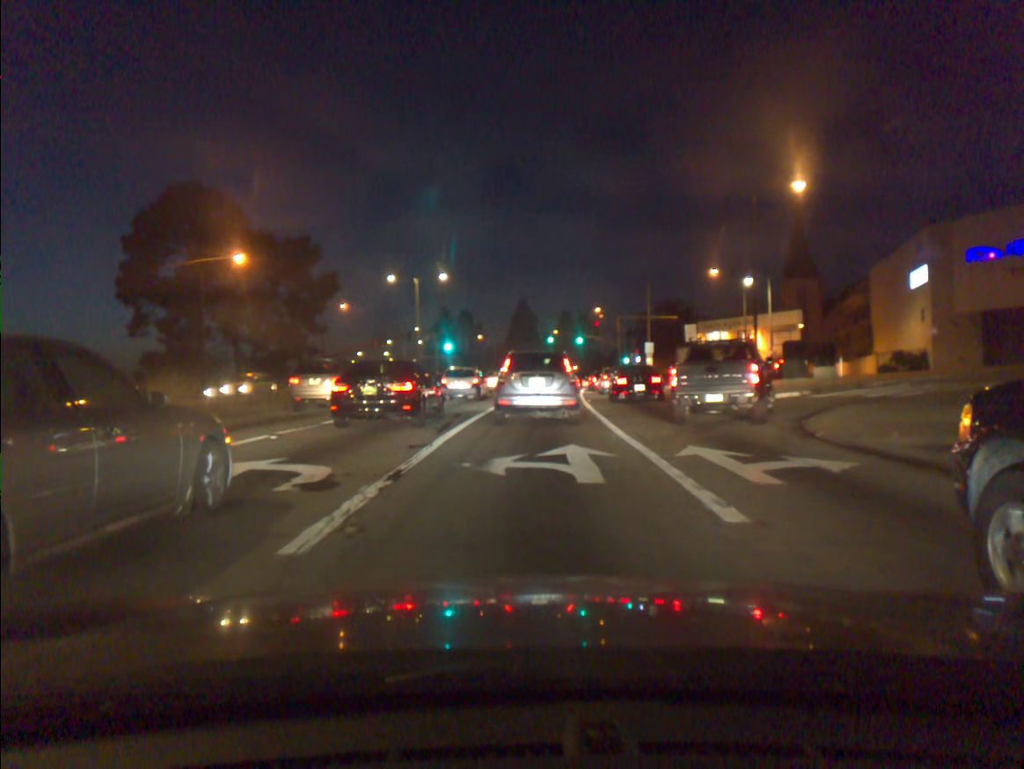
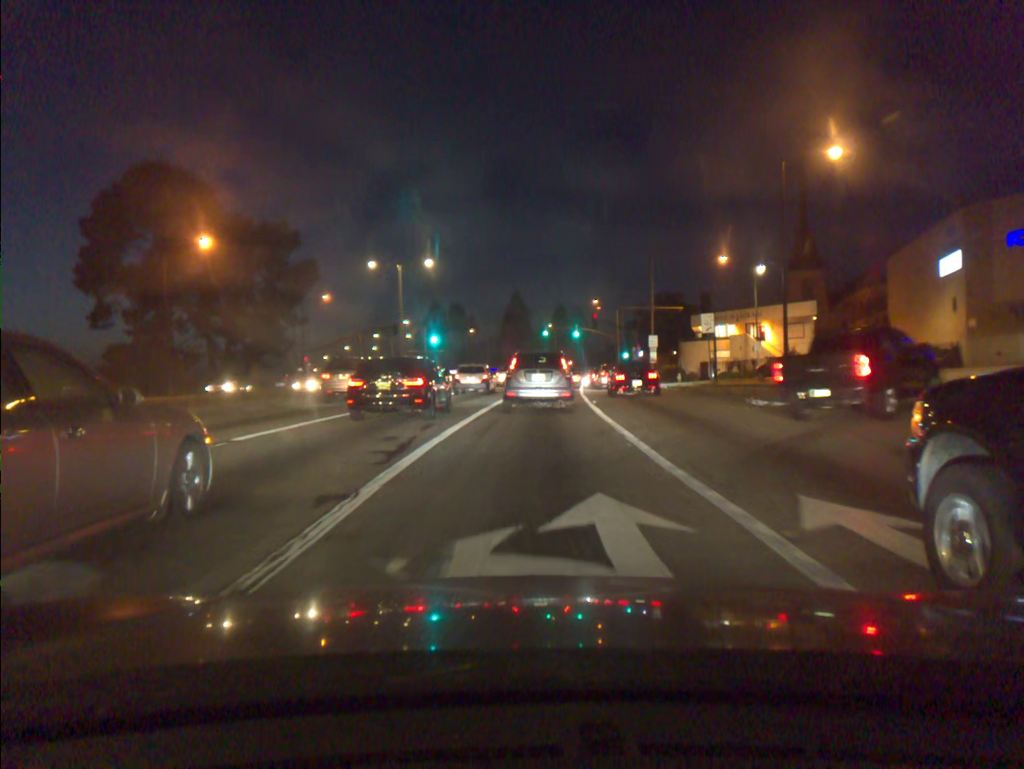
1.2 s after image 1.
(0.0, +5.0) m; 0°
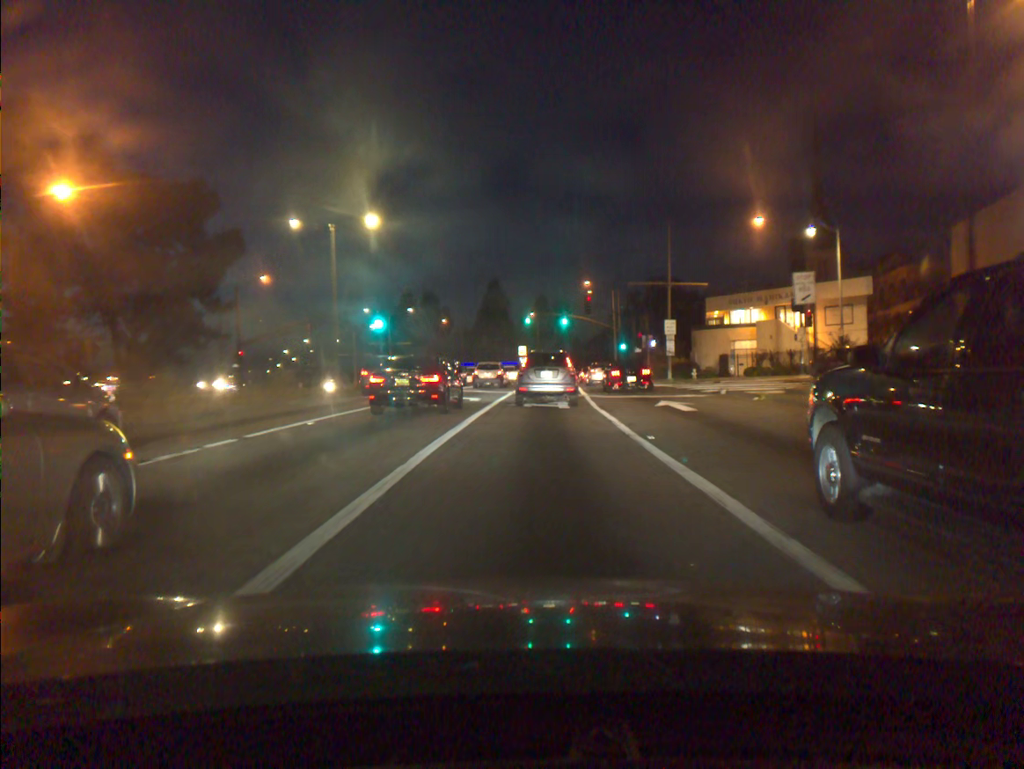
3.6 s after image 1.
(+0.2, +14.7) m; +2°
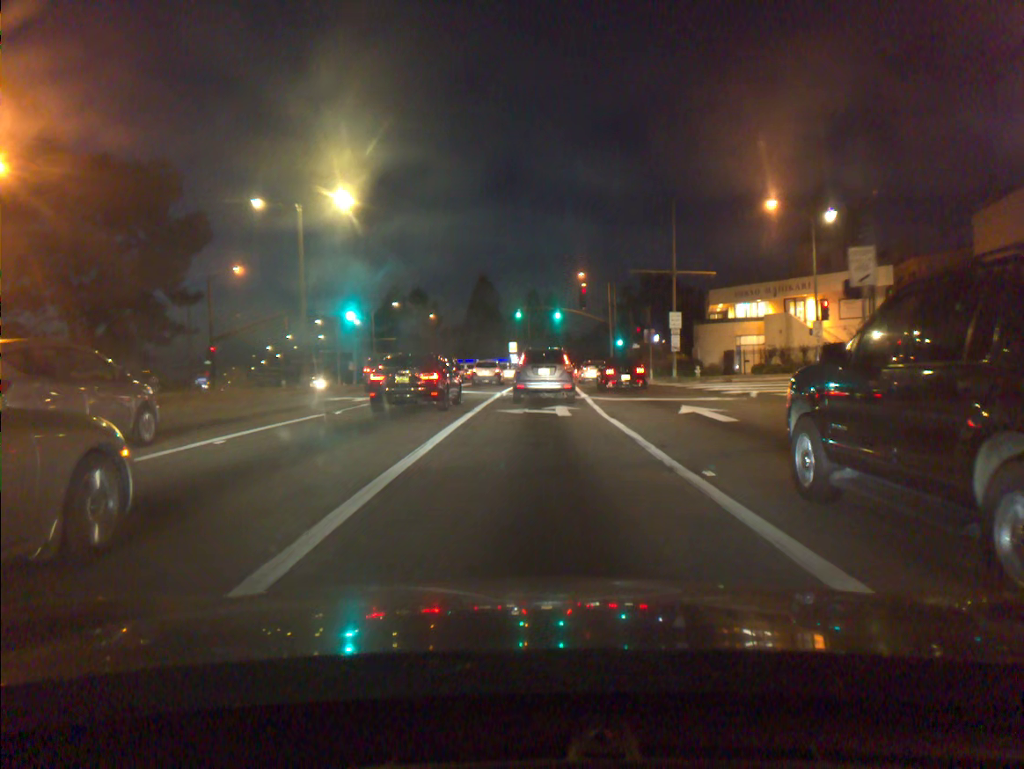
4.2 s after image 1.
(0.0, +4.4) m; +1°
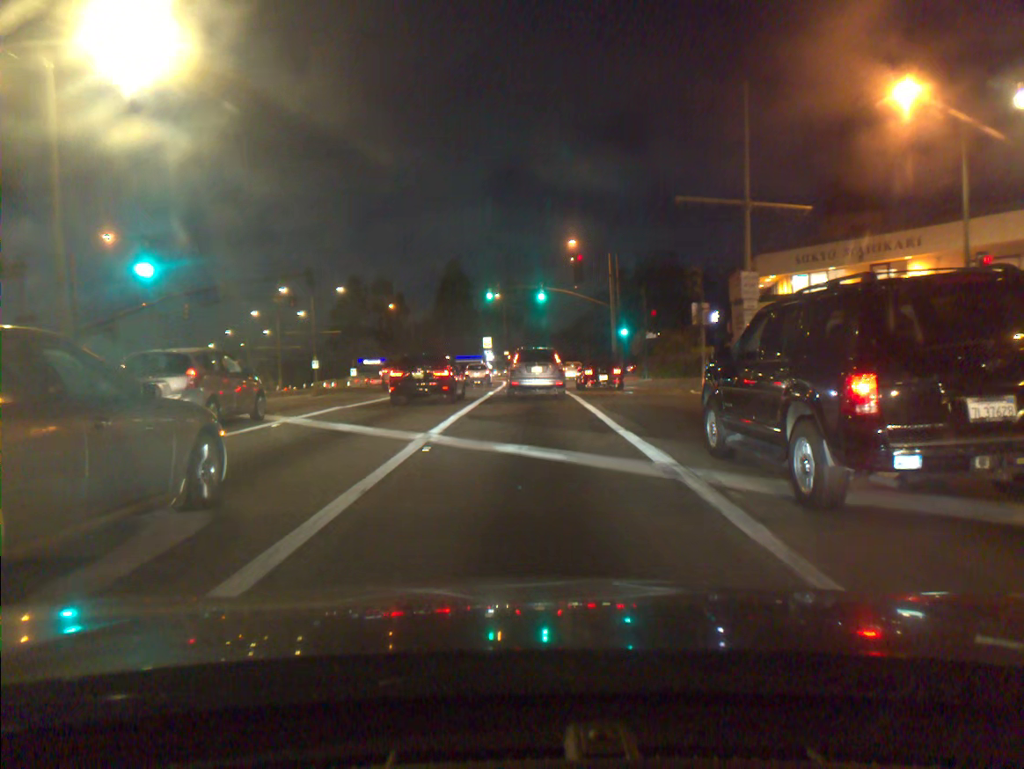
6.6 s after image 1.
(+0.3, +18.5) m; +2°
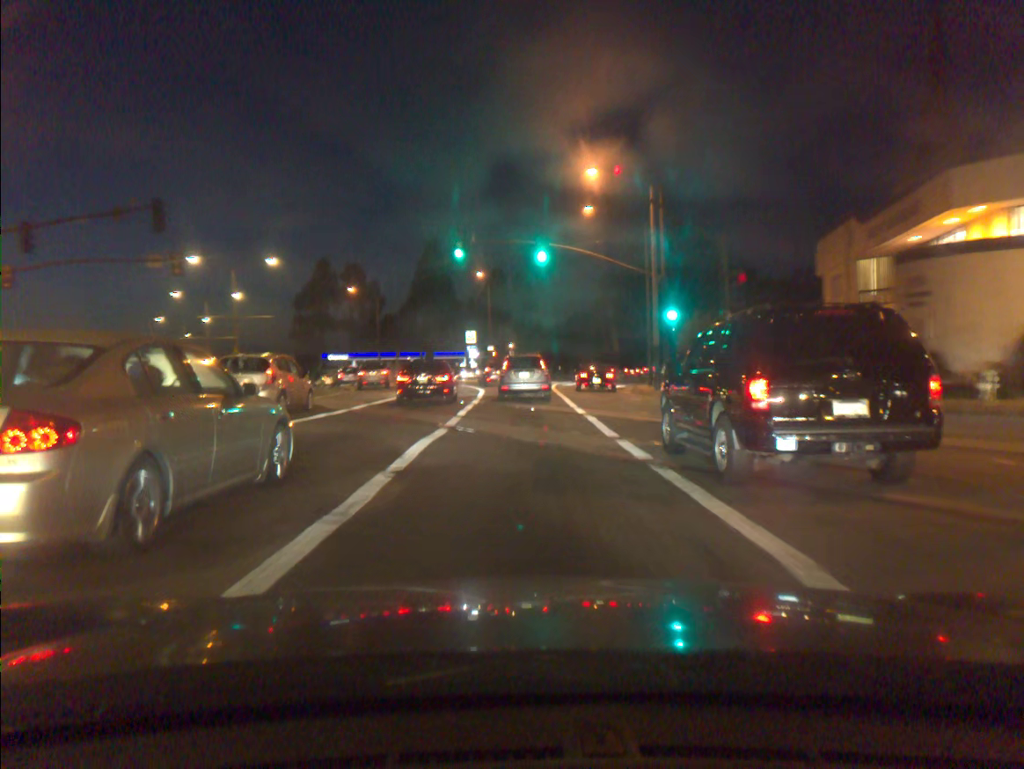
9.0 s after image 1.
(0.0, +20.6) m; +1°
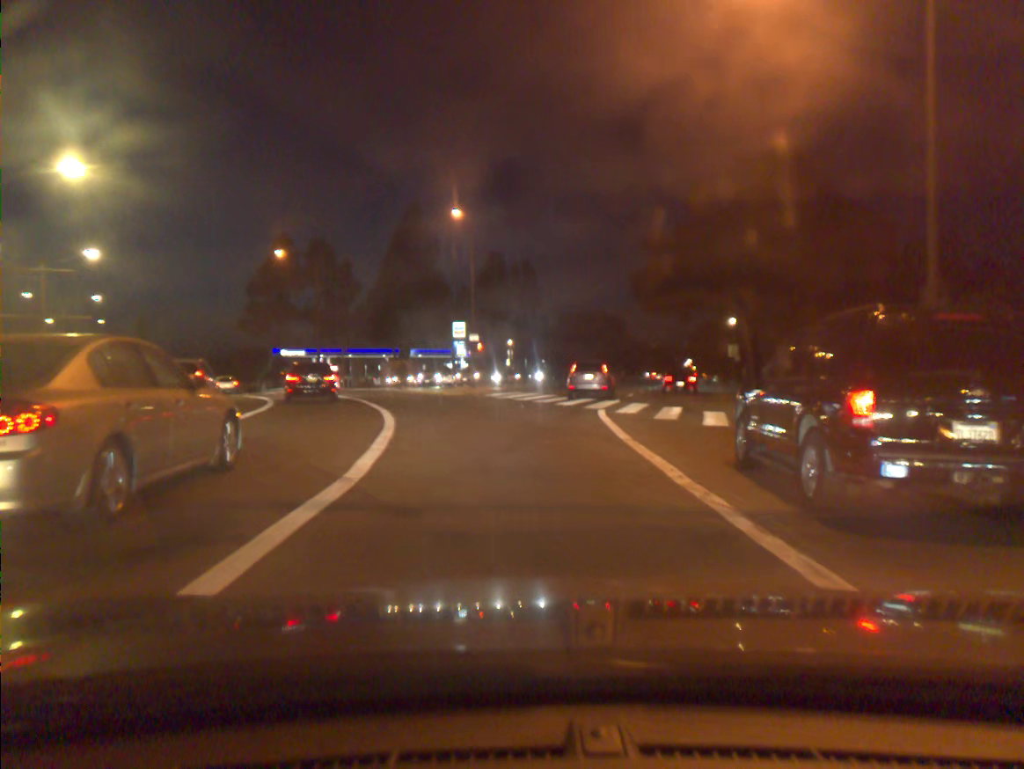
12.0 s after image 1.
(0.0, +29.4) m; 0°
